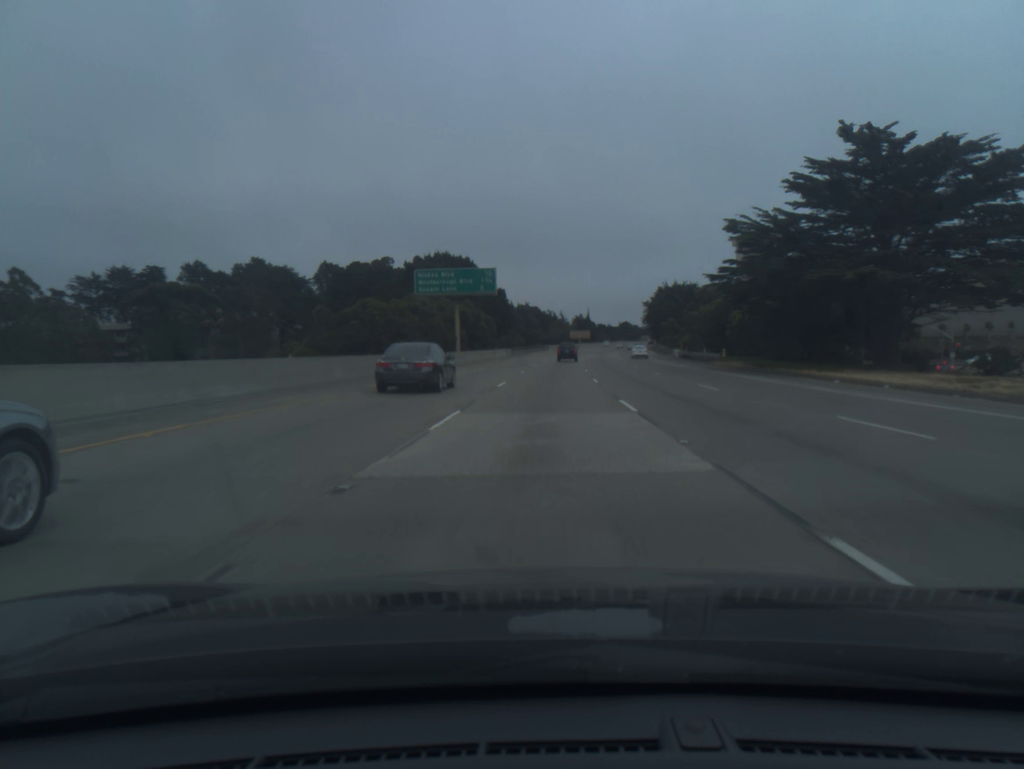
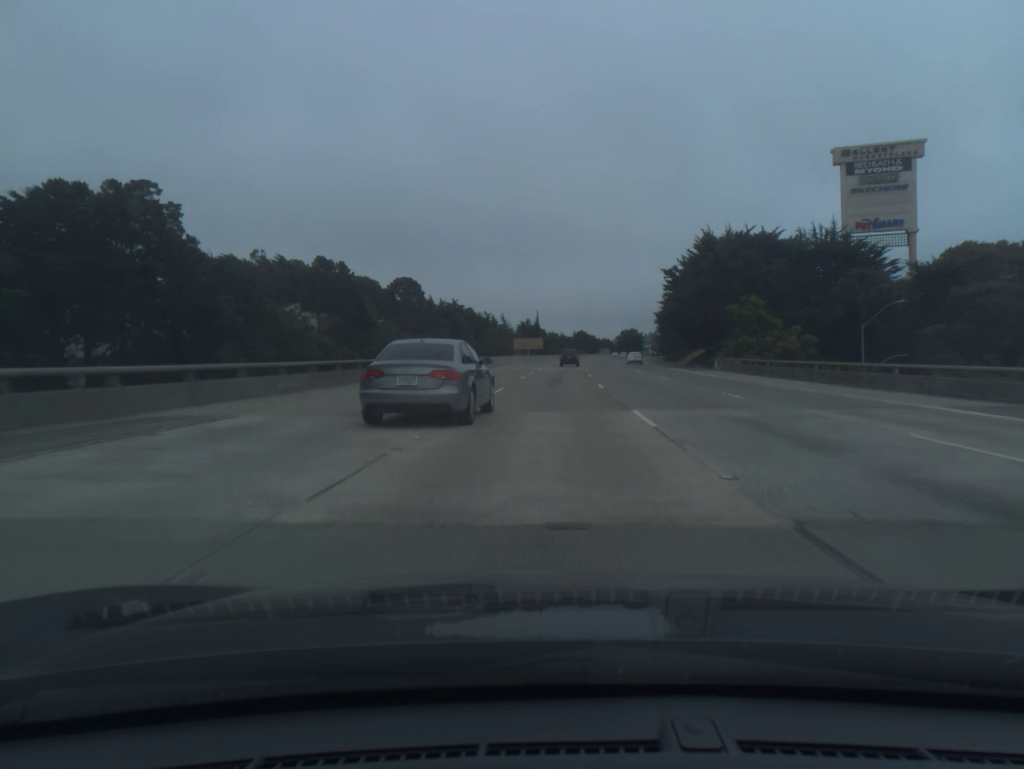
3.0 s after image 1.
(+3.3, +90.4) m; +4°
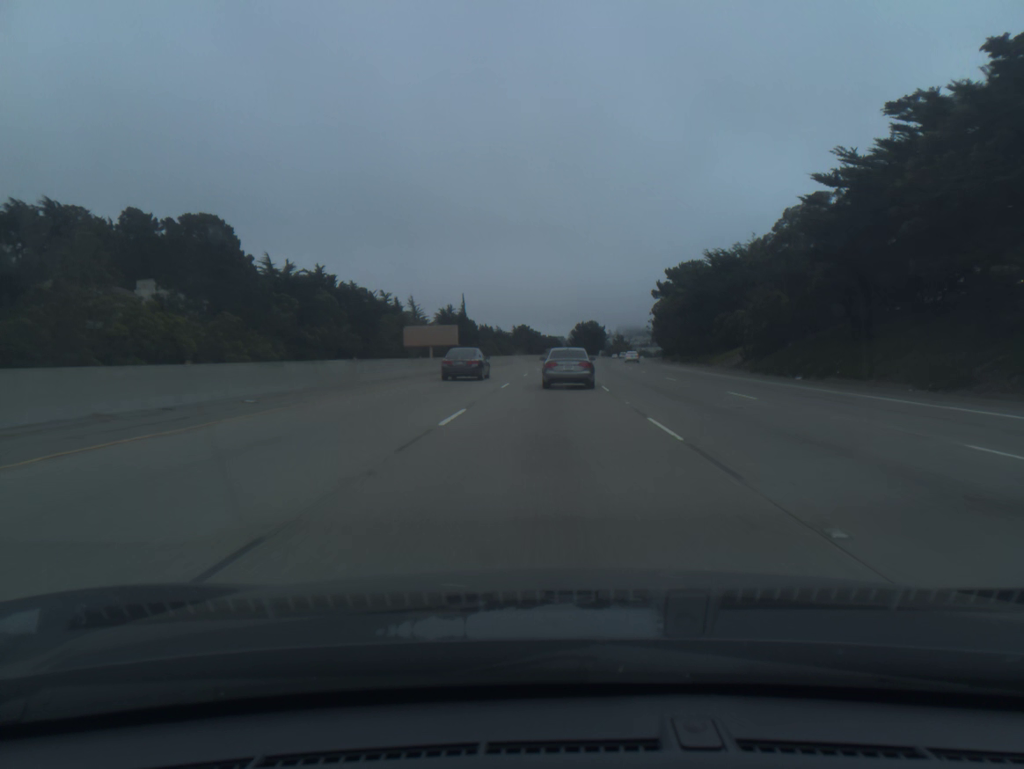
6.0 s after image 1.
(+3.3, +90.1) m; +4°
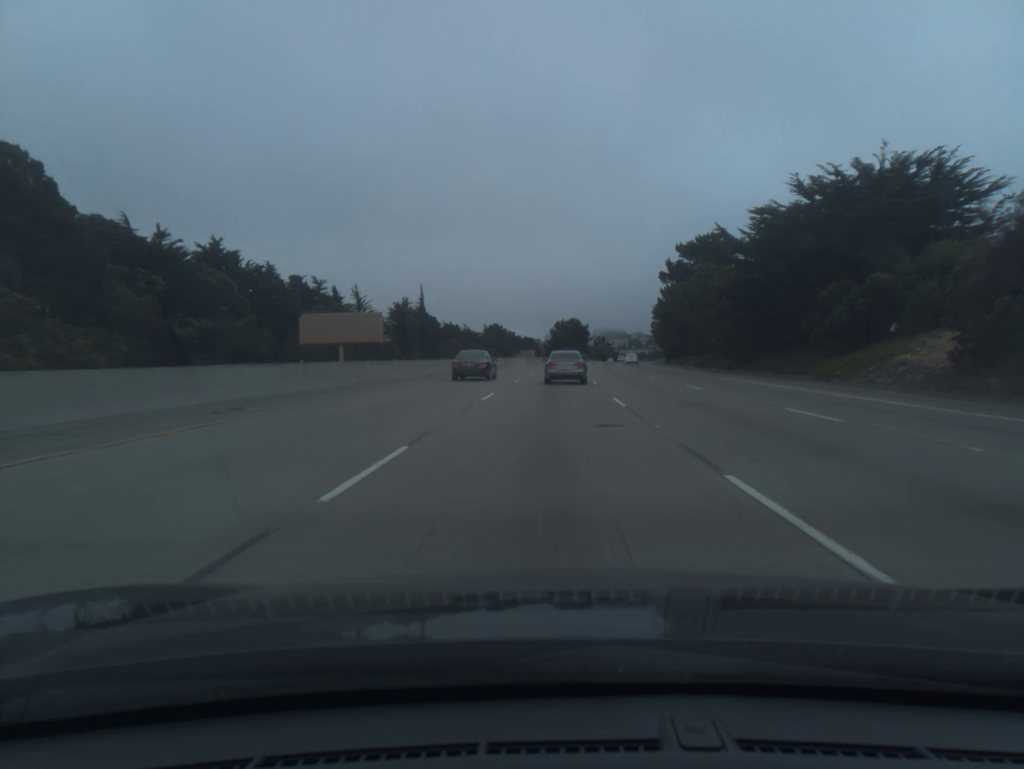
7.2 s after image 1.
(+0.6, +36.0) m; +2°
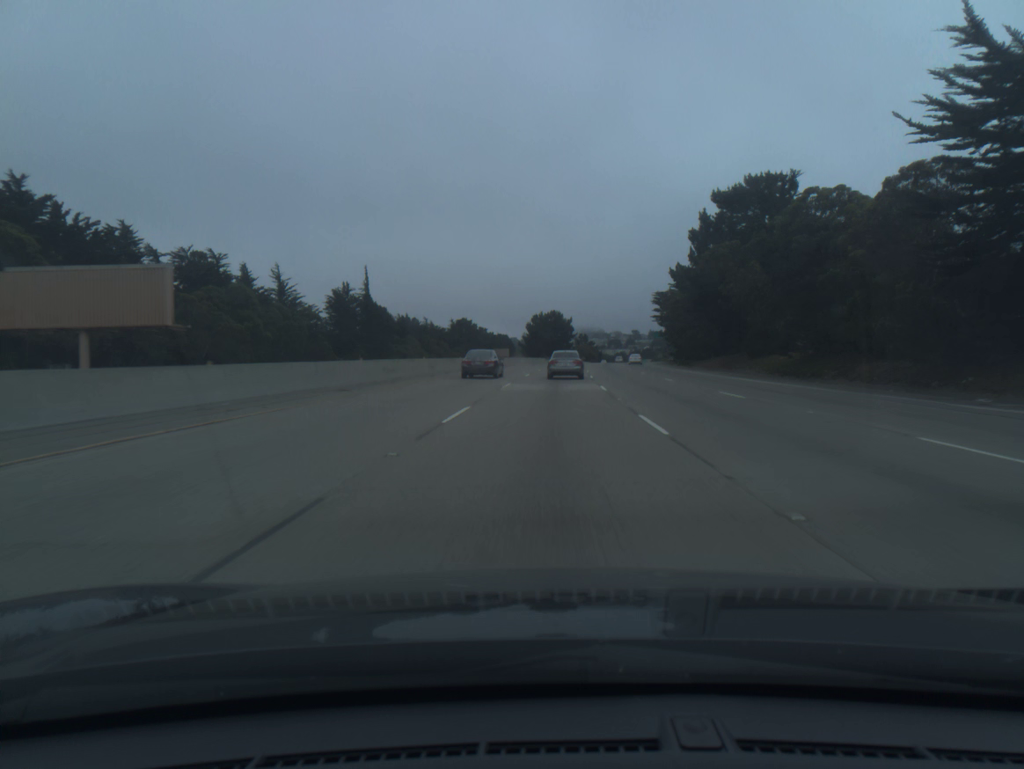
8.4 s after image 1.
(+0.5, +36.1) m; +2°
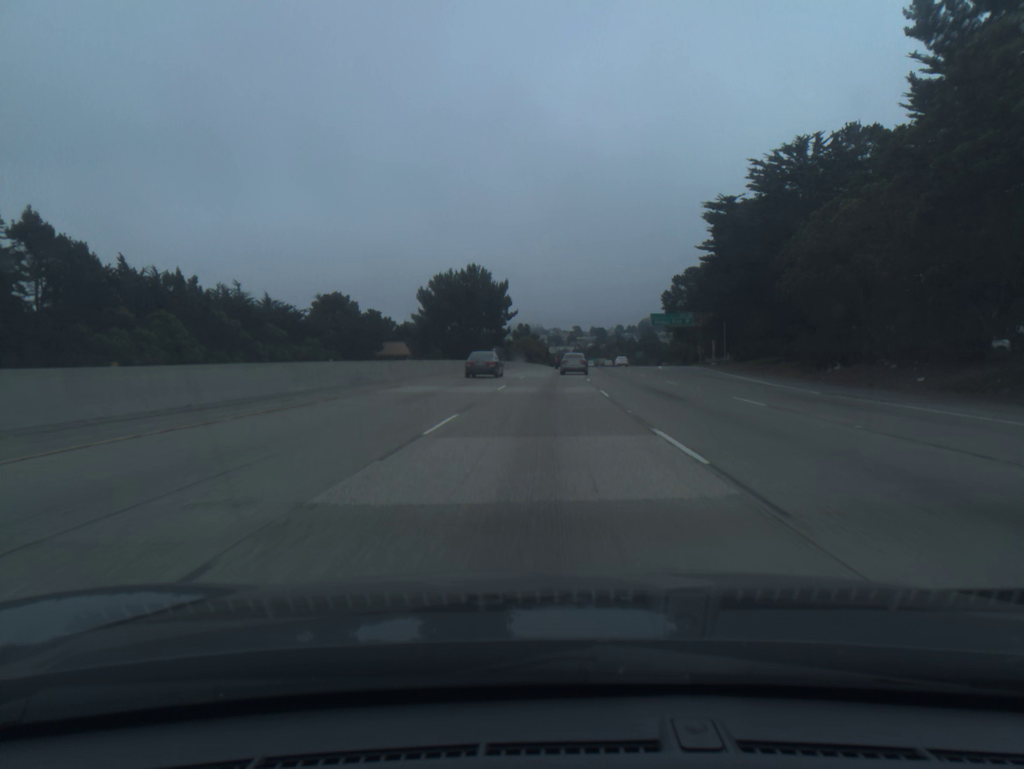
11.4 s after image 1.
(+3.5, +90.6) m; +4°
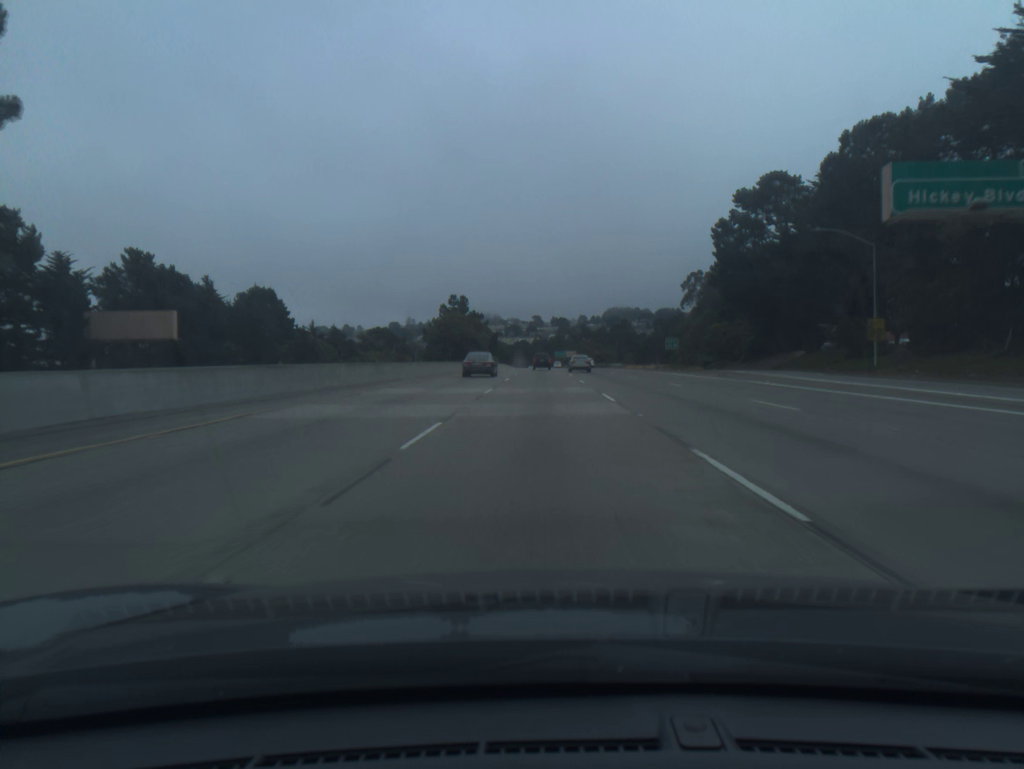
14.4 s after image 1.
(+2.9, +91.2) m; +3°
